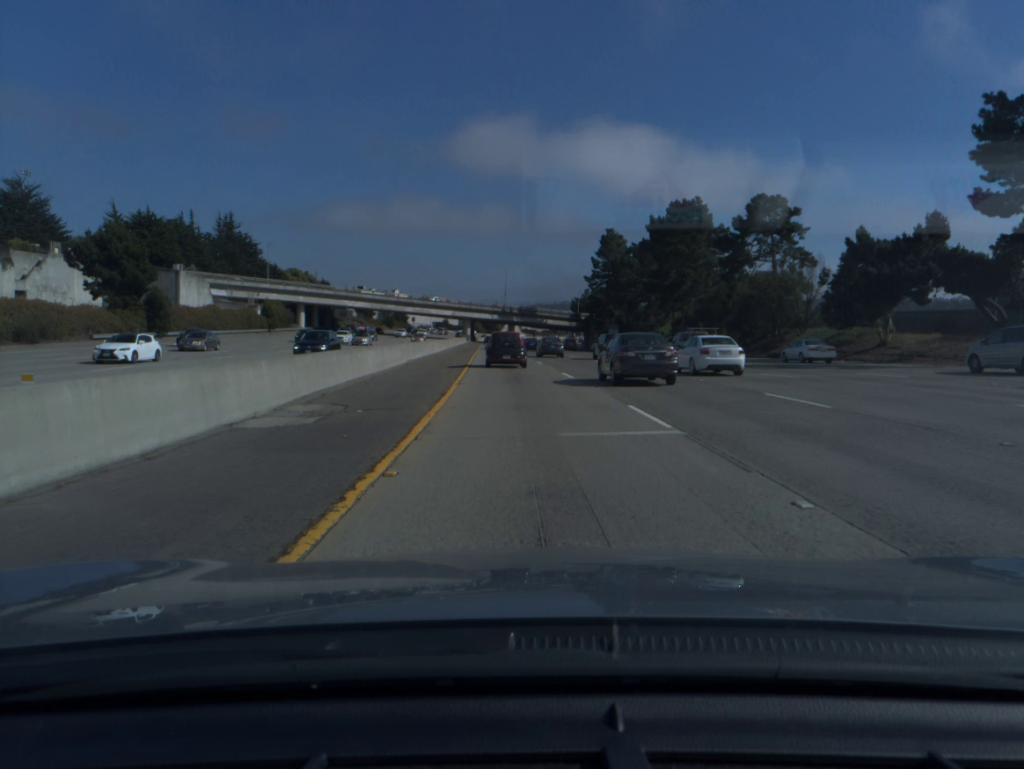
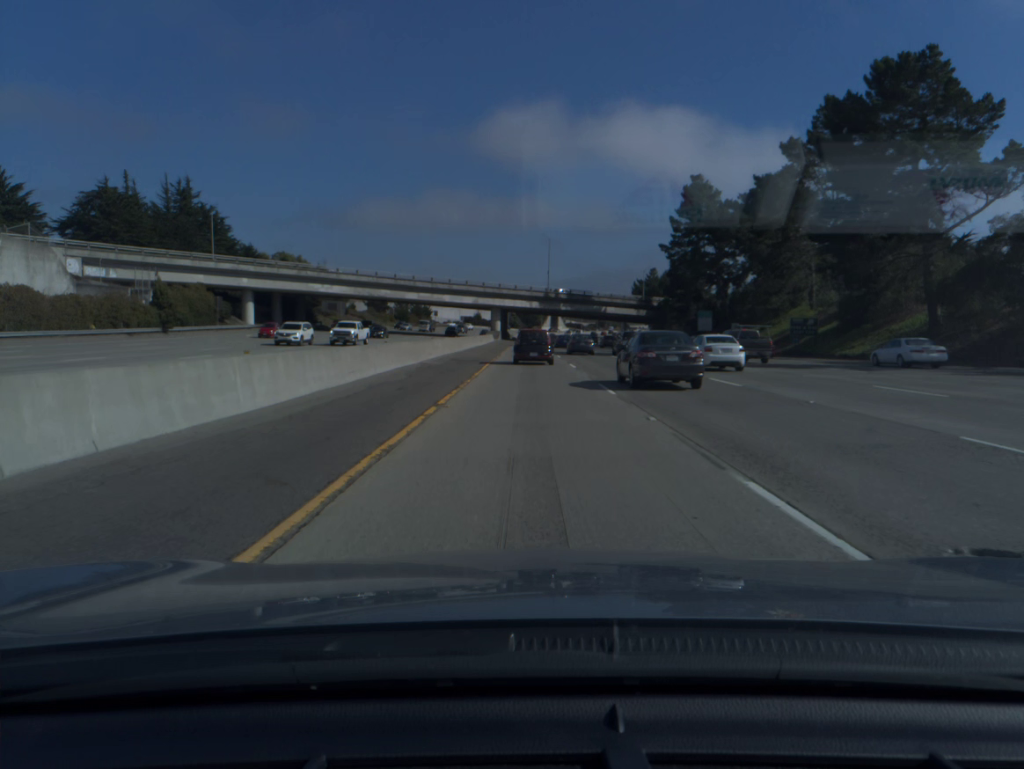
(-1.7, +51.5) m; -3°
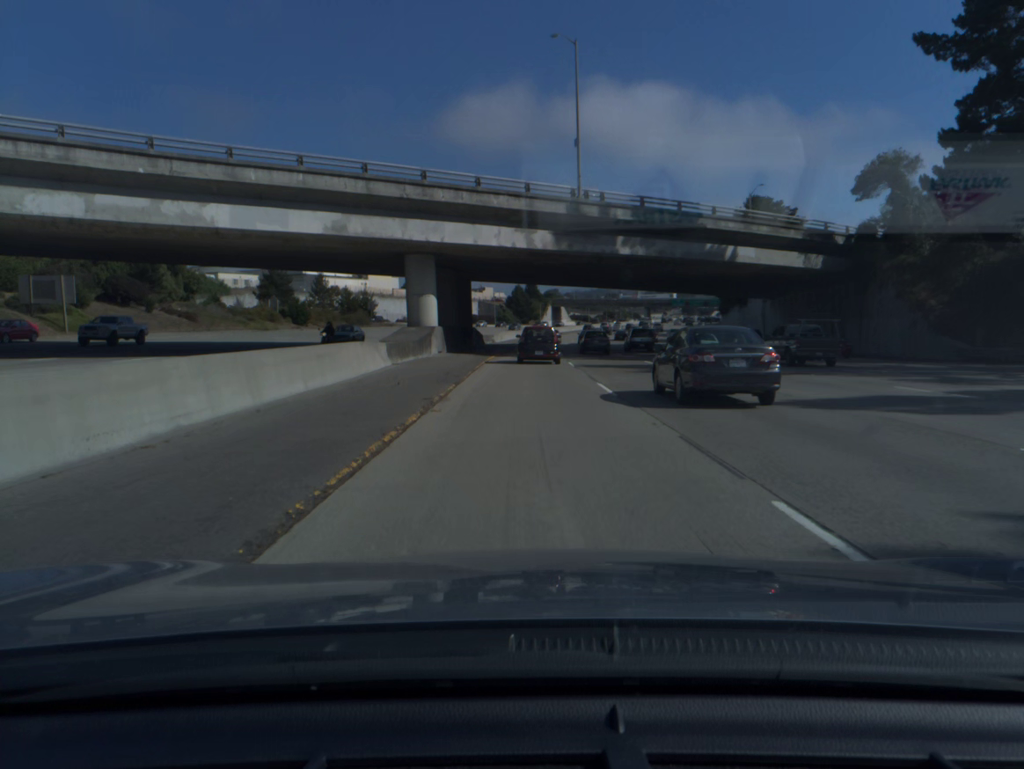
(+0.1, +88.9) m; 0°
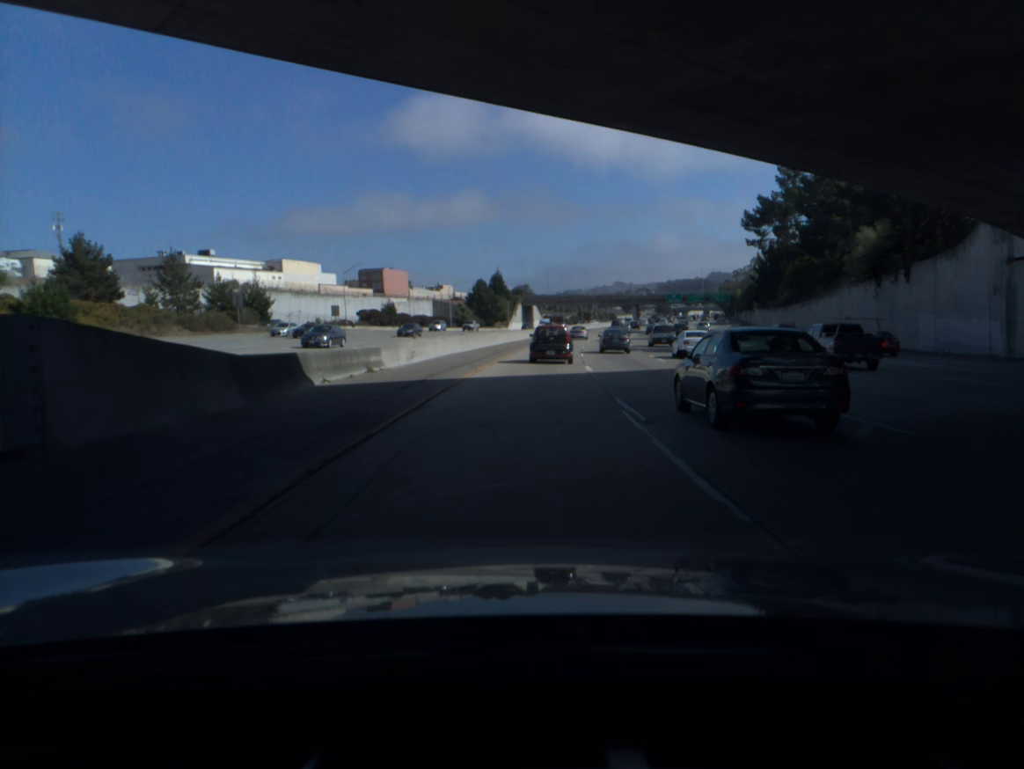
(+0.6, +52.9) m; +2°
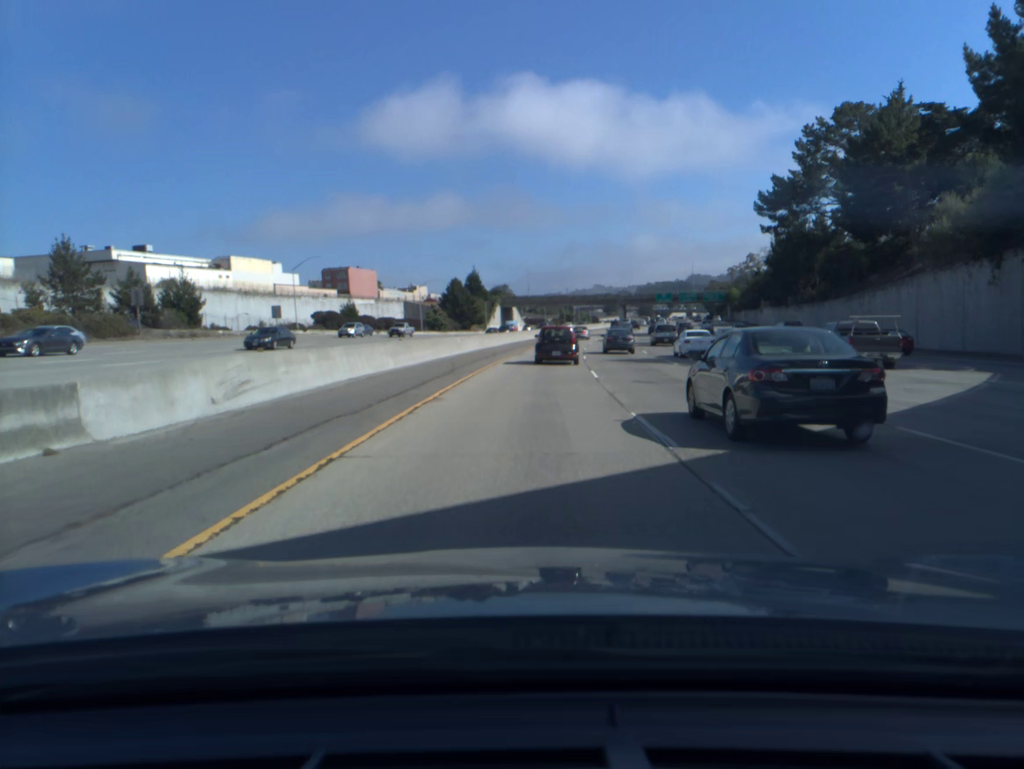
(+0.2, +17.7) m; +1°
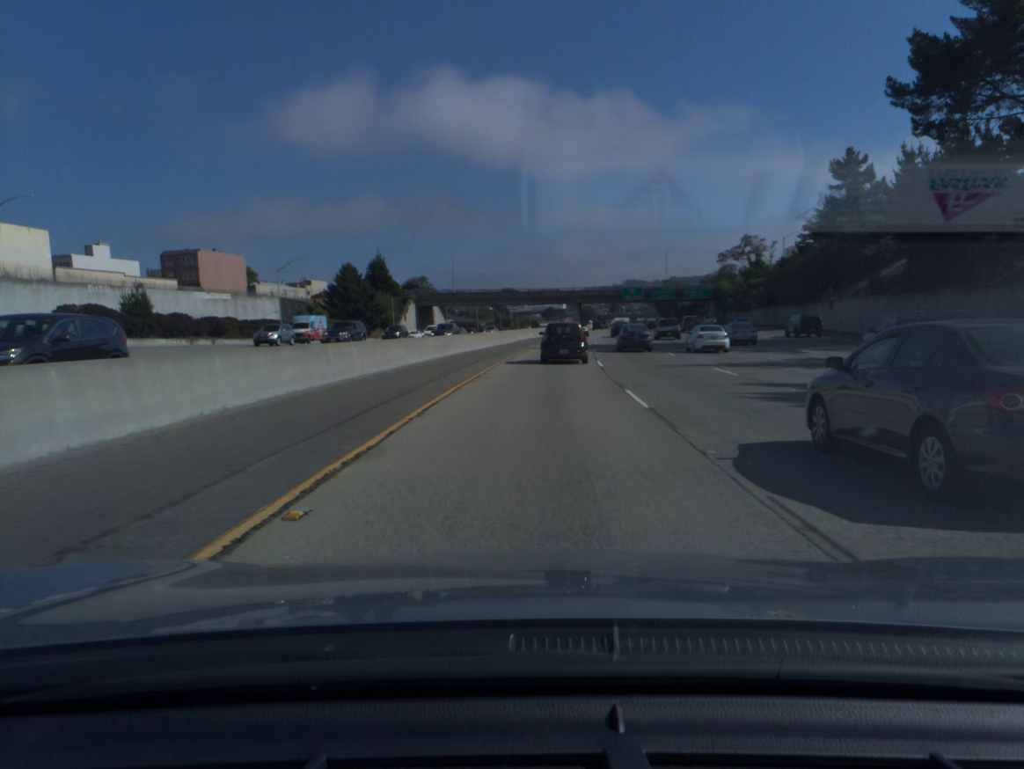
(+2.1, +53.6) m; +5°
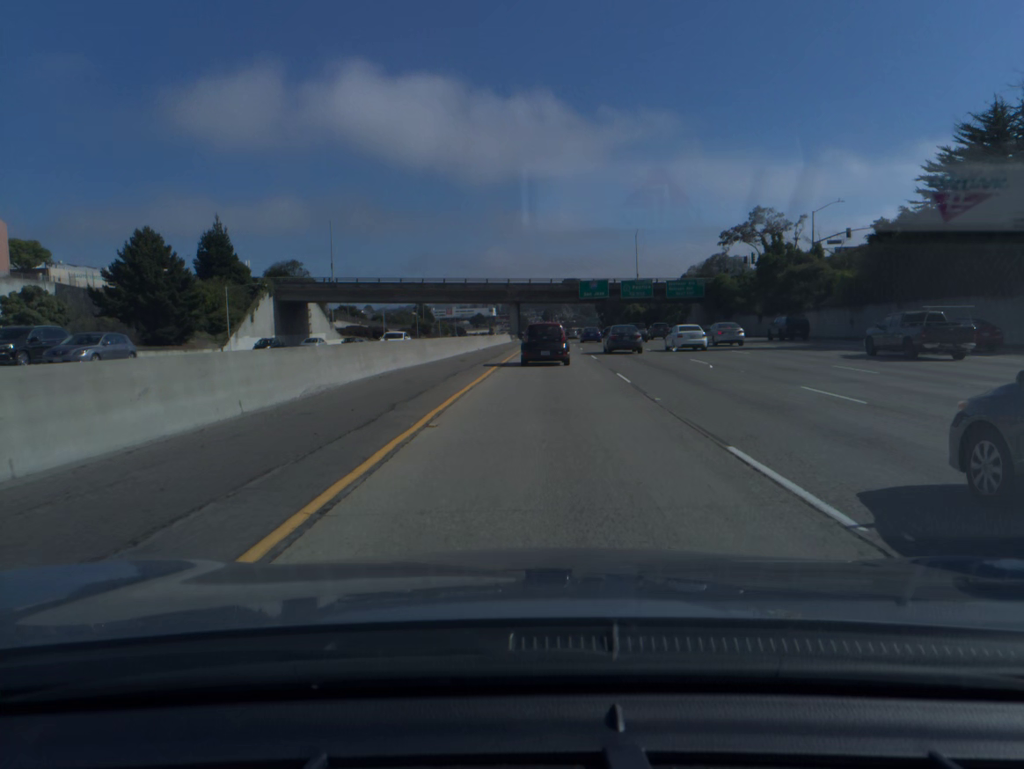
(+2.3, +53.0) m; +5°
